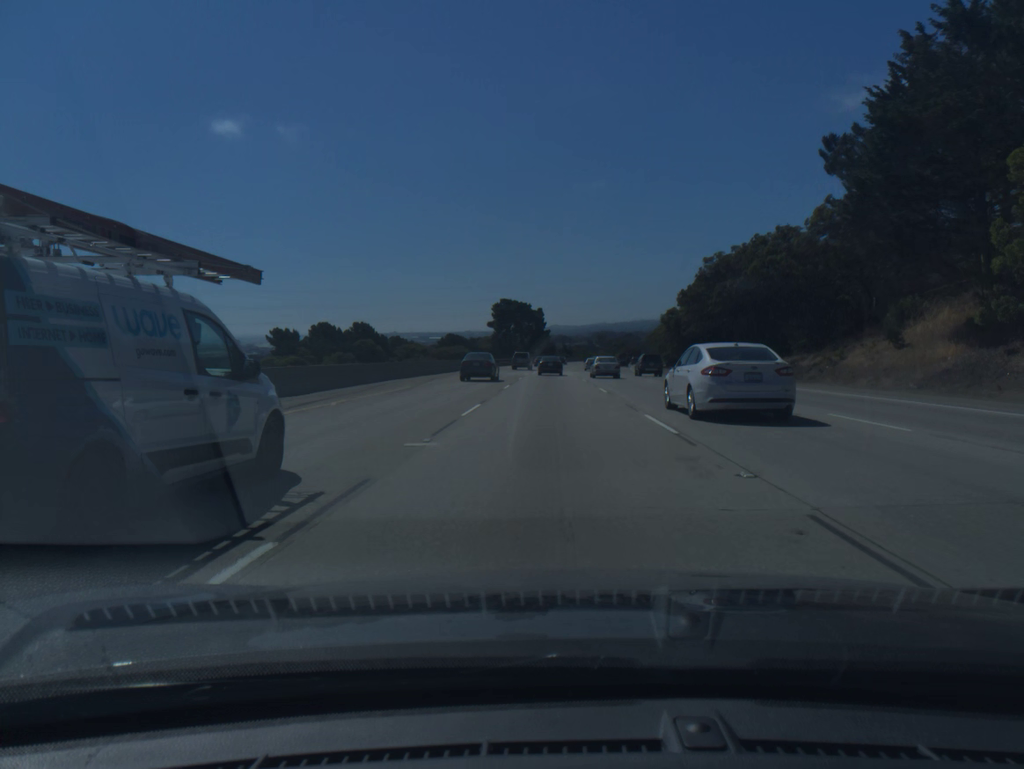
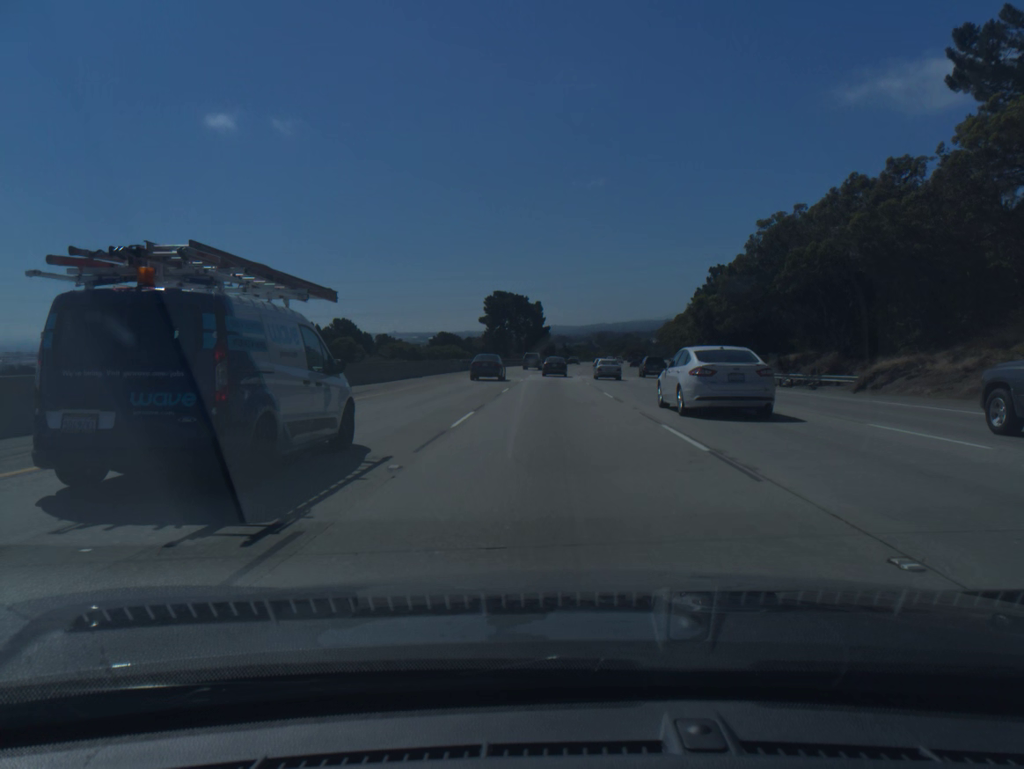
(0.0, +16.7) m; 0°
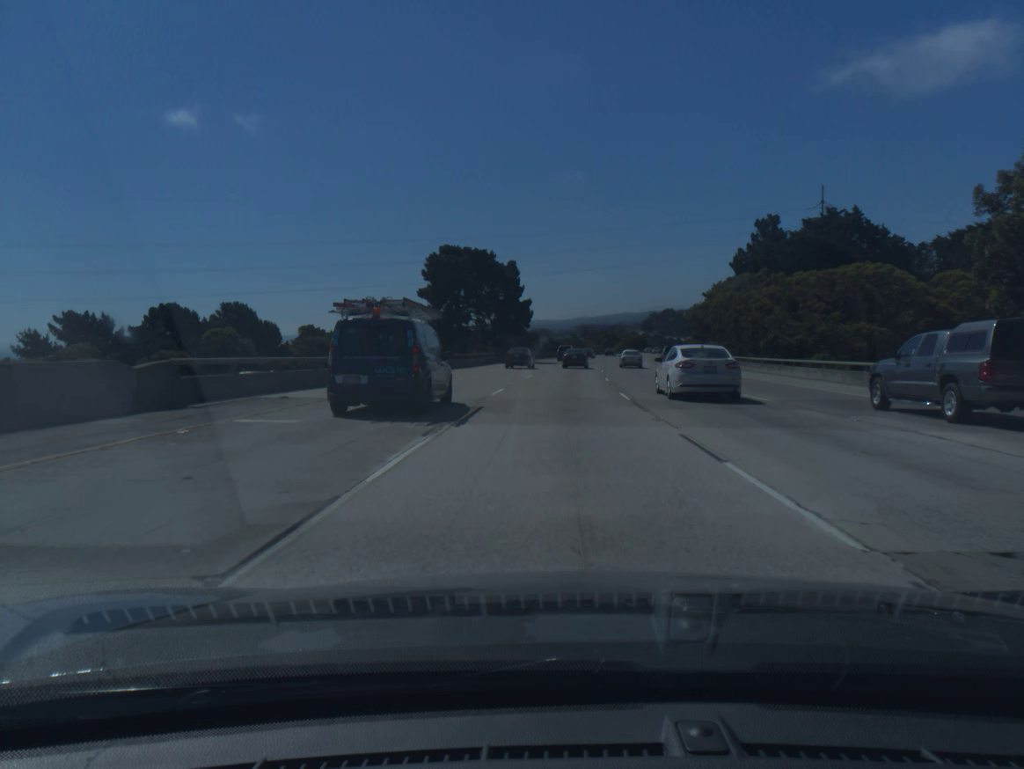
(+0.4, +50.0) m; +1°
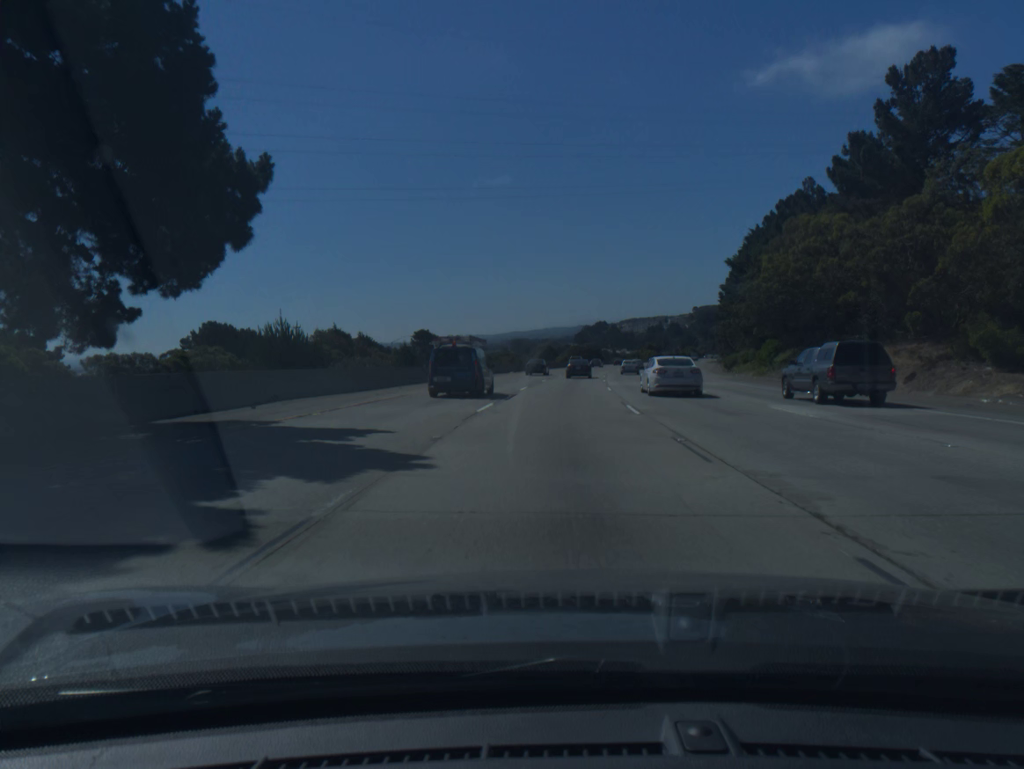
(+2.8, +66.4) m; +5°
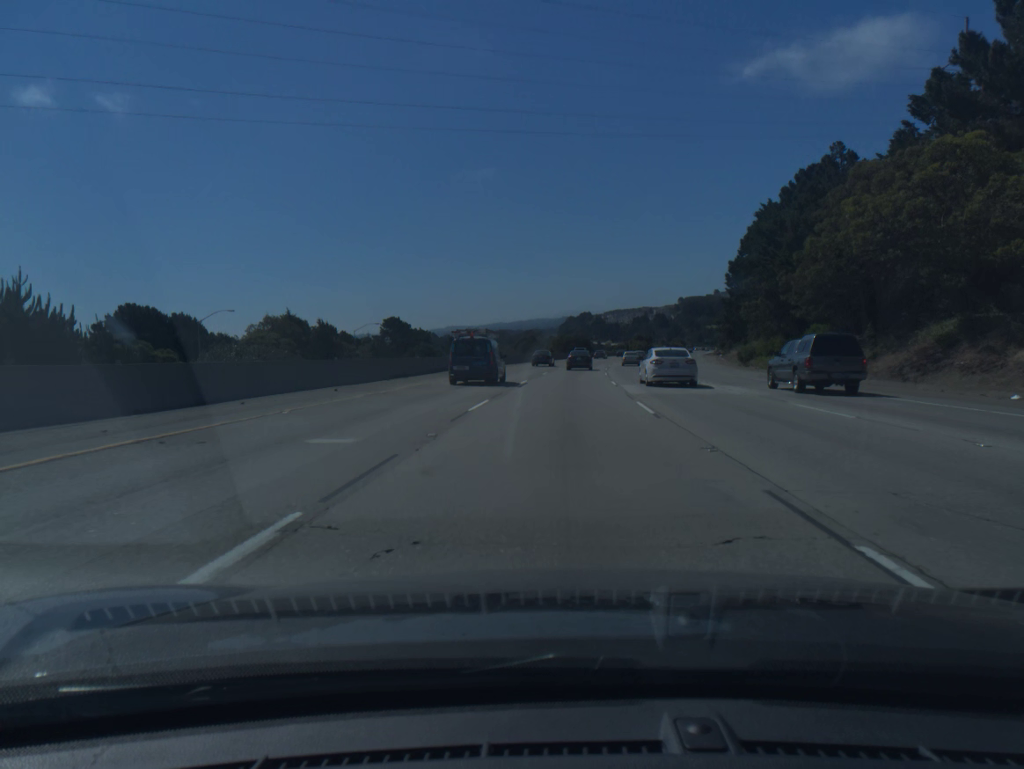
(+0.1, +16.6) m; +1°
